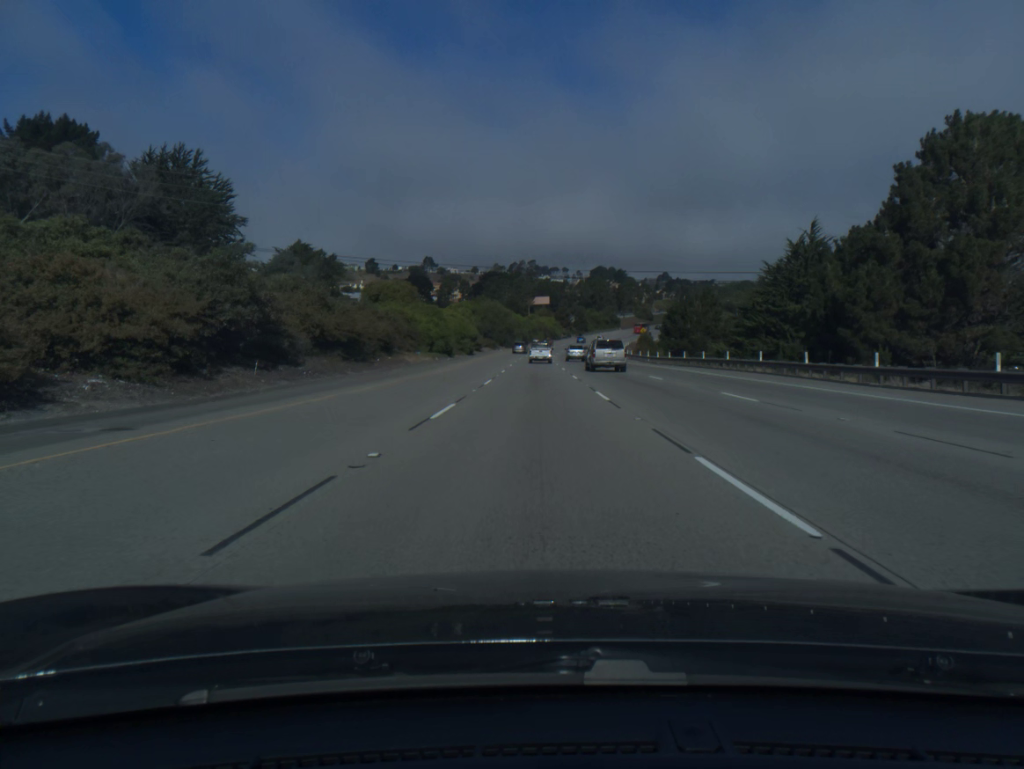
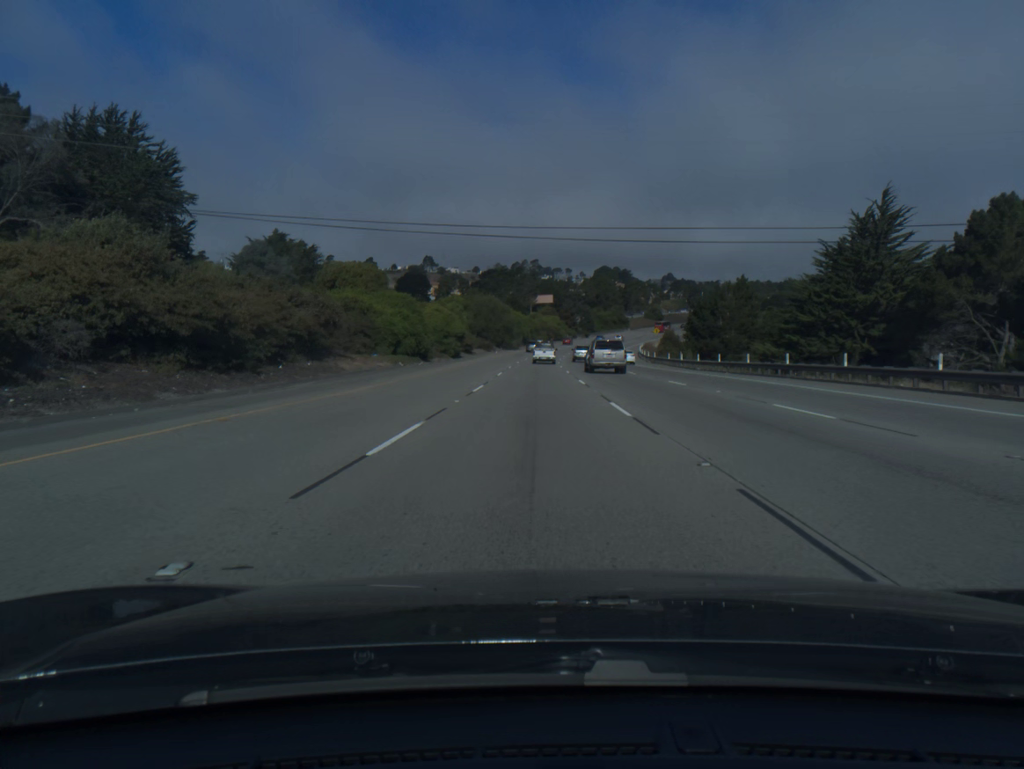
(0.0, +19.7) m; 0°
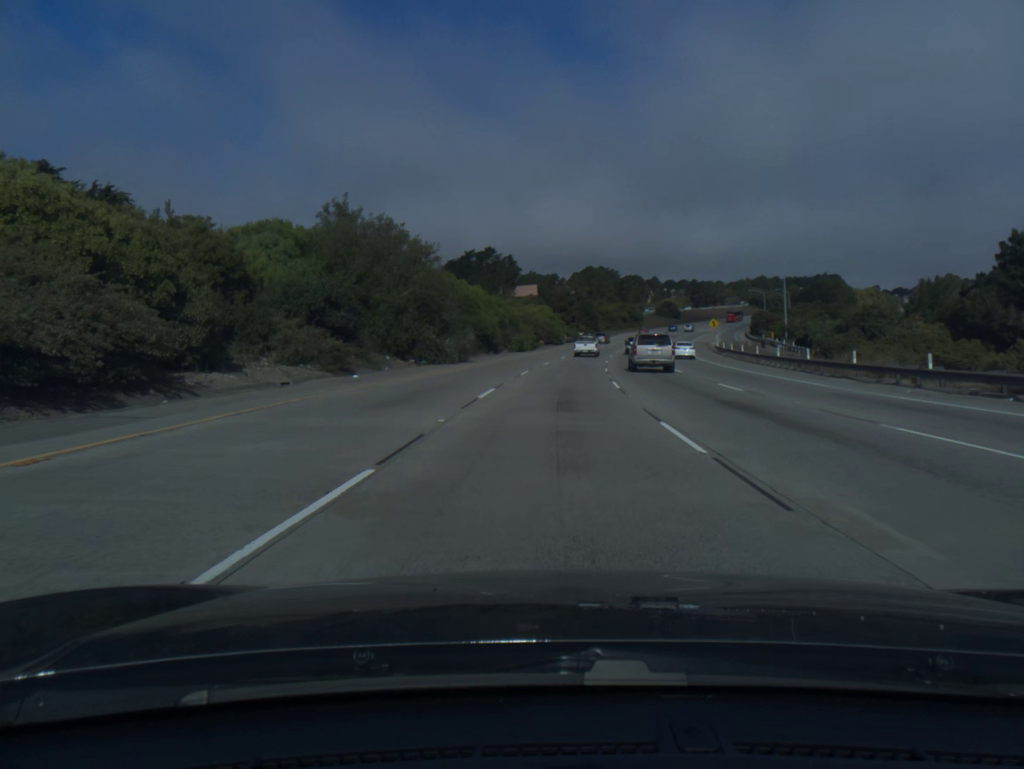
(0.0, +78.2) m; +1°
